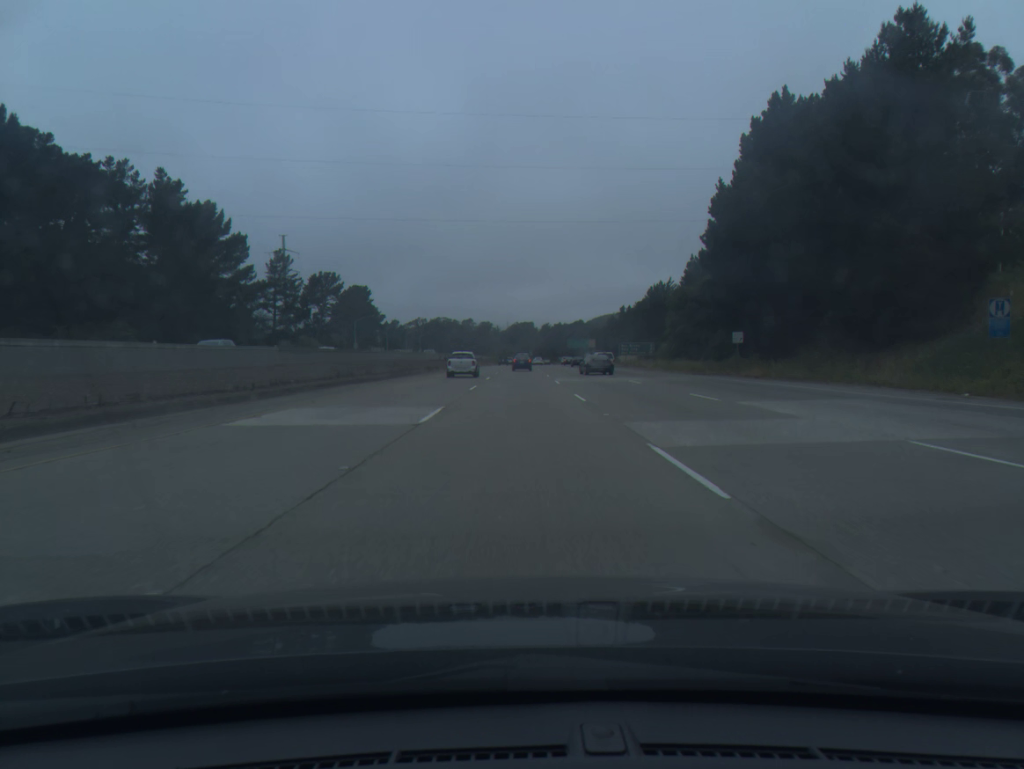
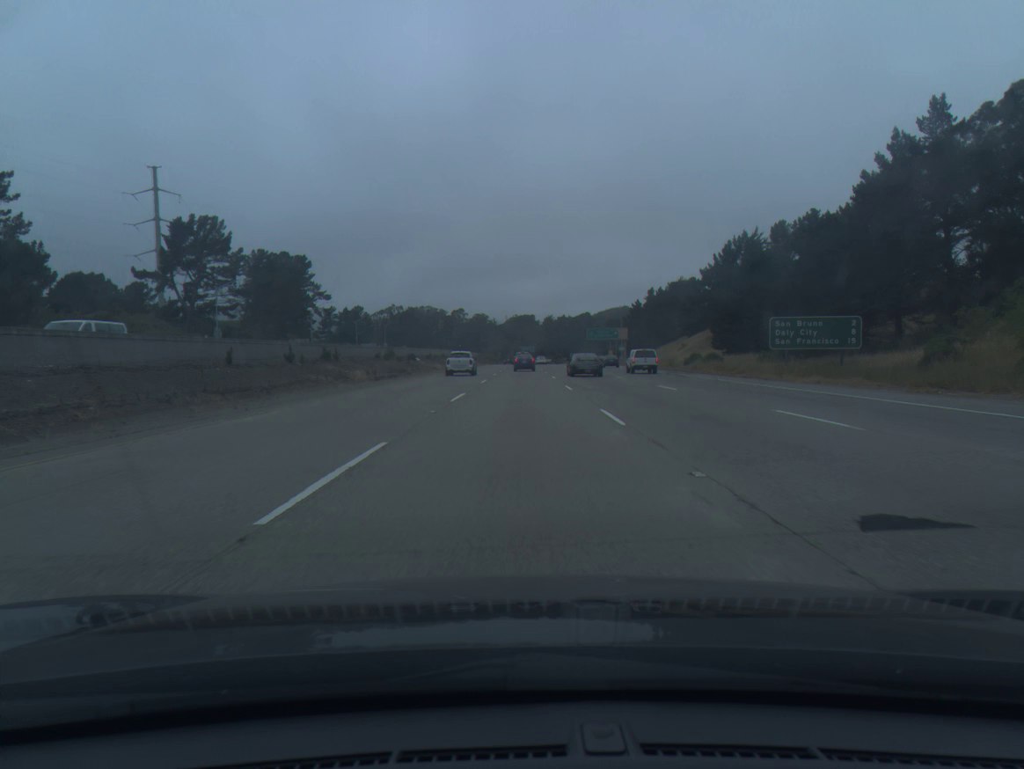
(+0.3, +81.0) m; 0°
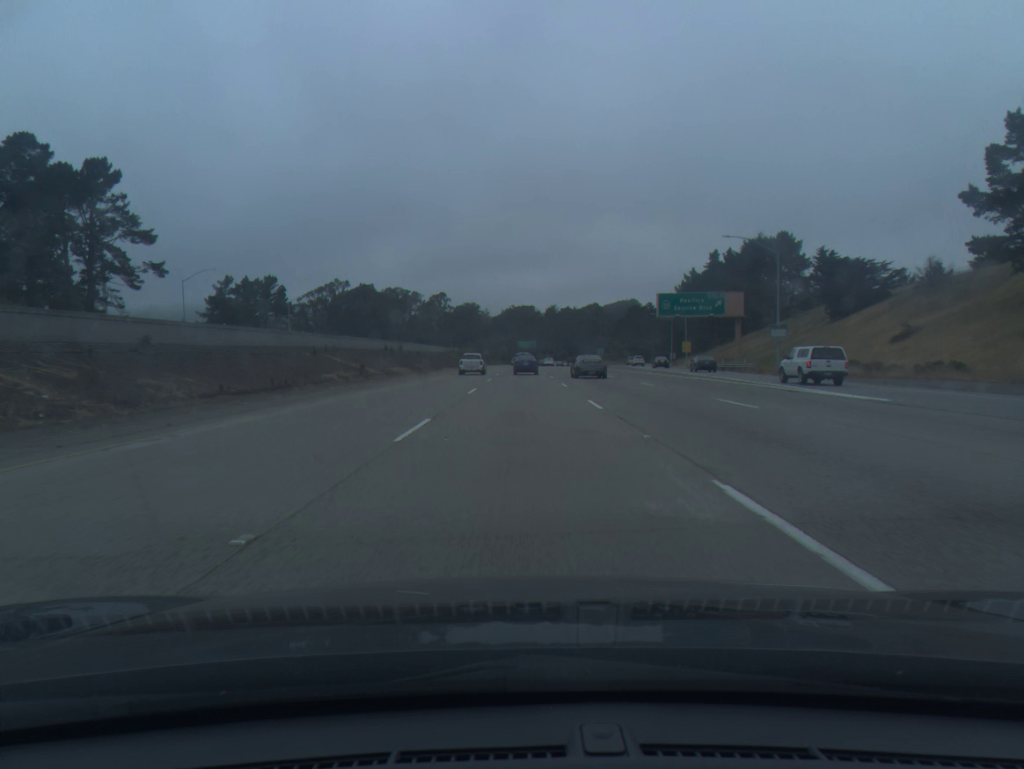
(+0.4, +98.0) m; 0°
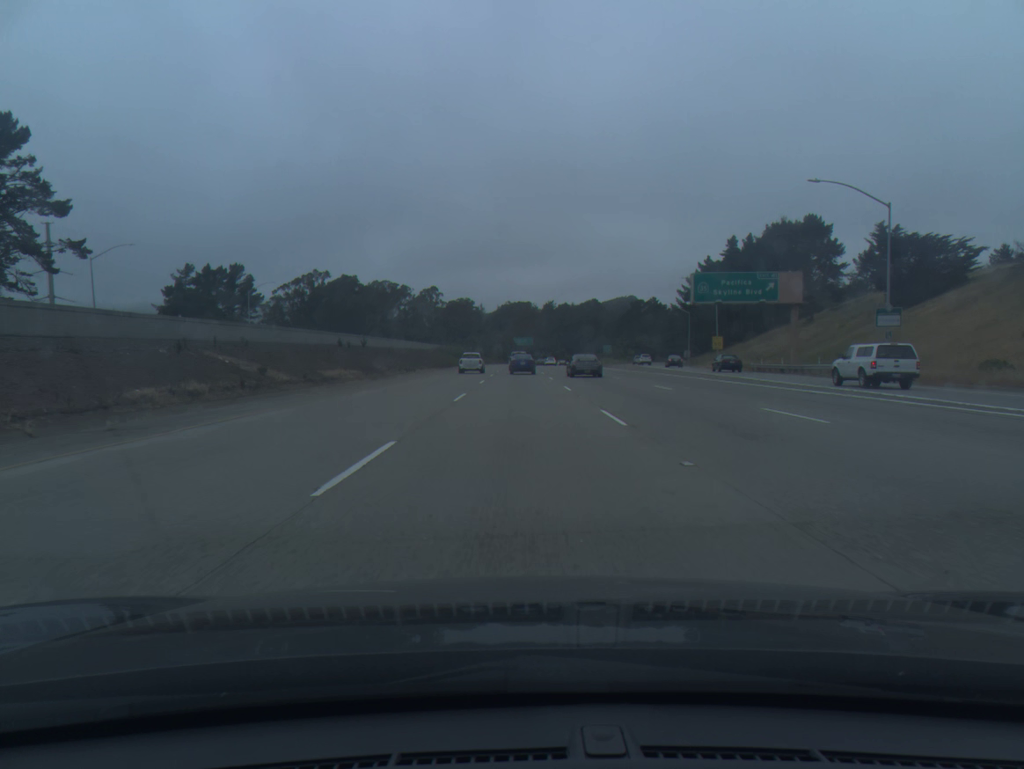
(0.0, +19.0) m; 0°
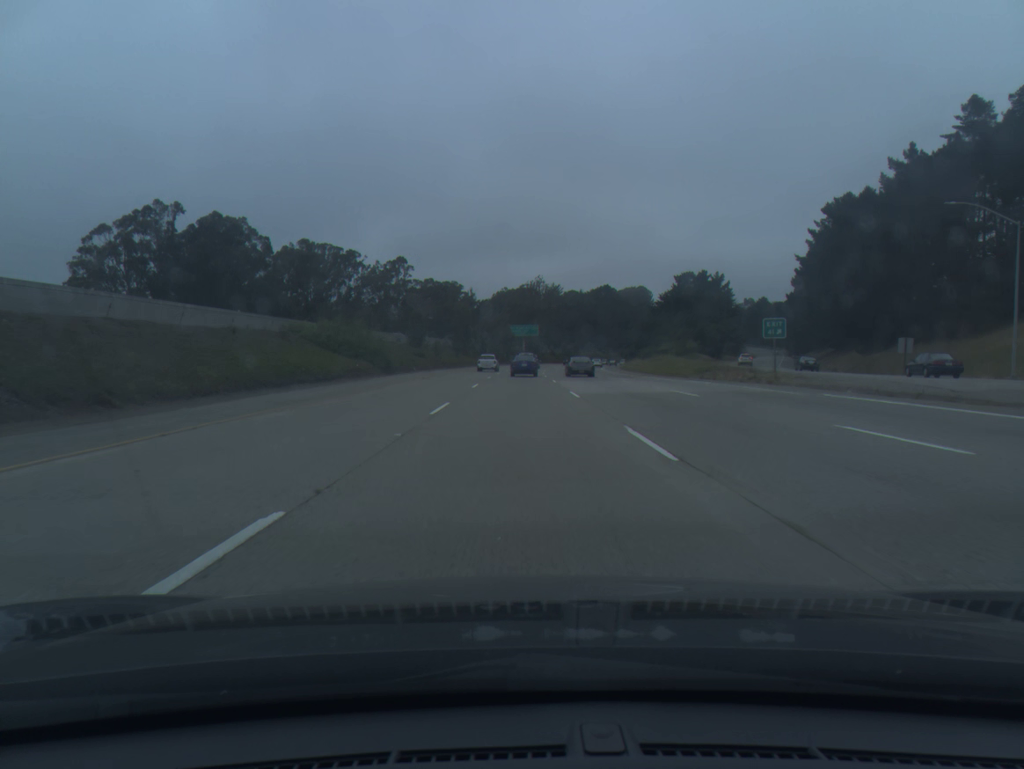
(0.0, +92.3) m; 0°
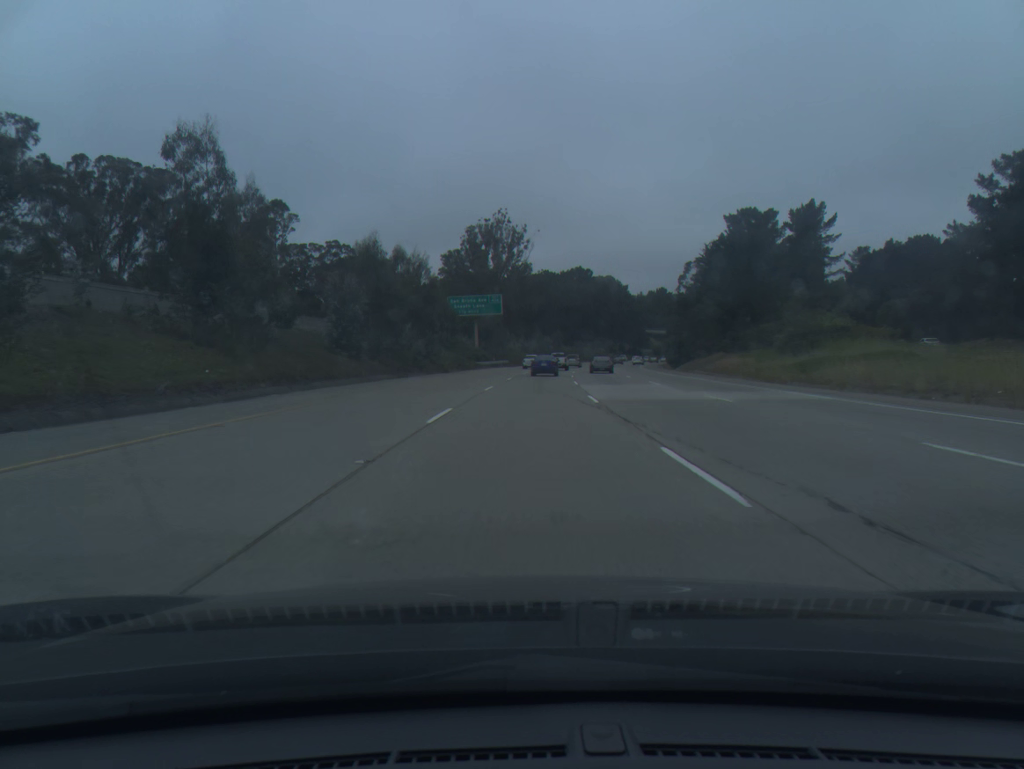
(+1.0, +90.1) m; +3°
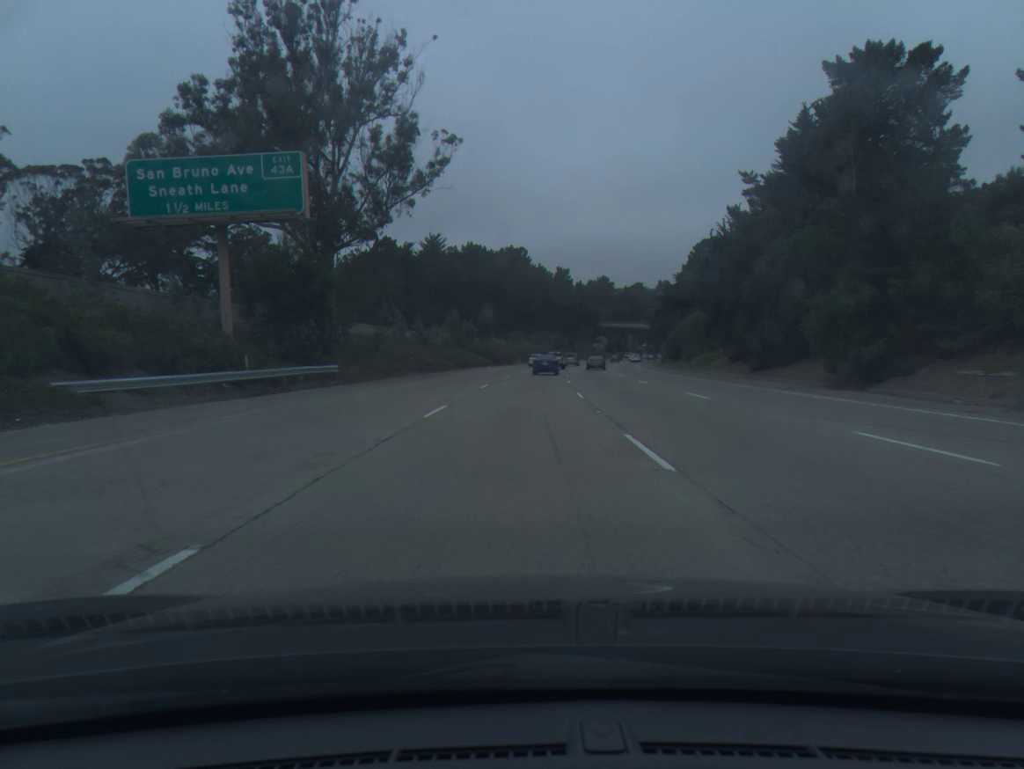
(+3.4, +71.5) m; +5°
